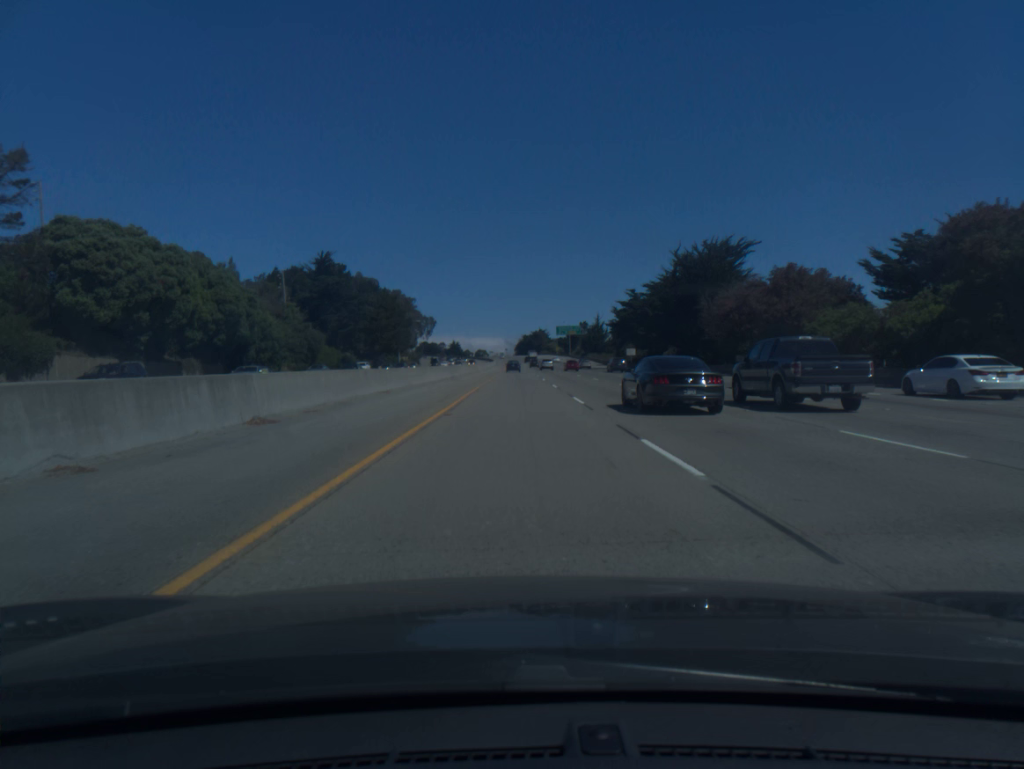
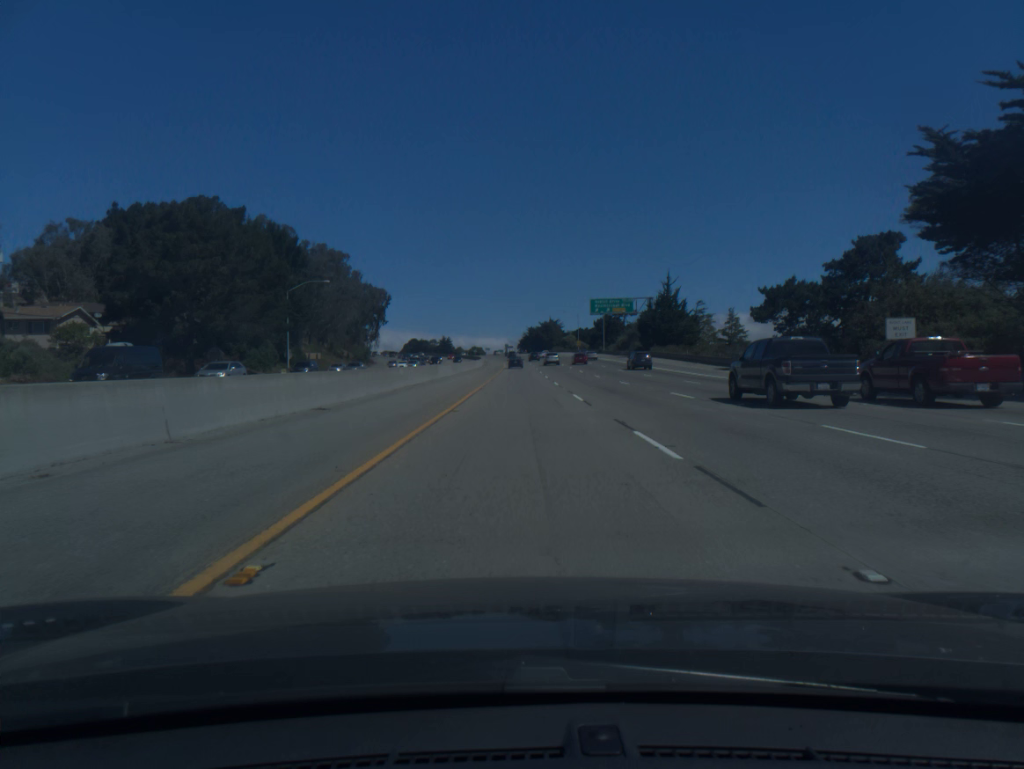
(-0.3, +100.8) m; 0°
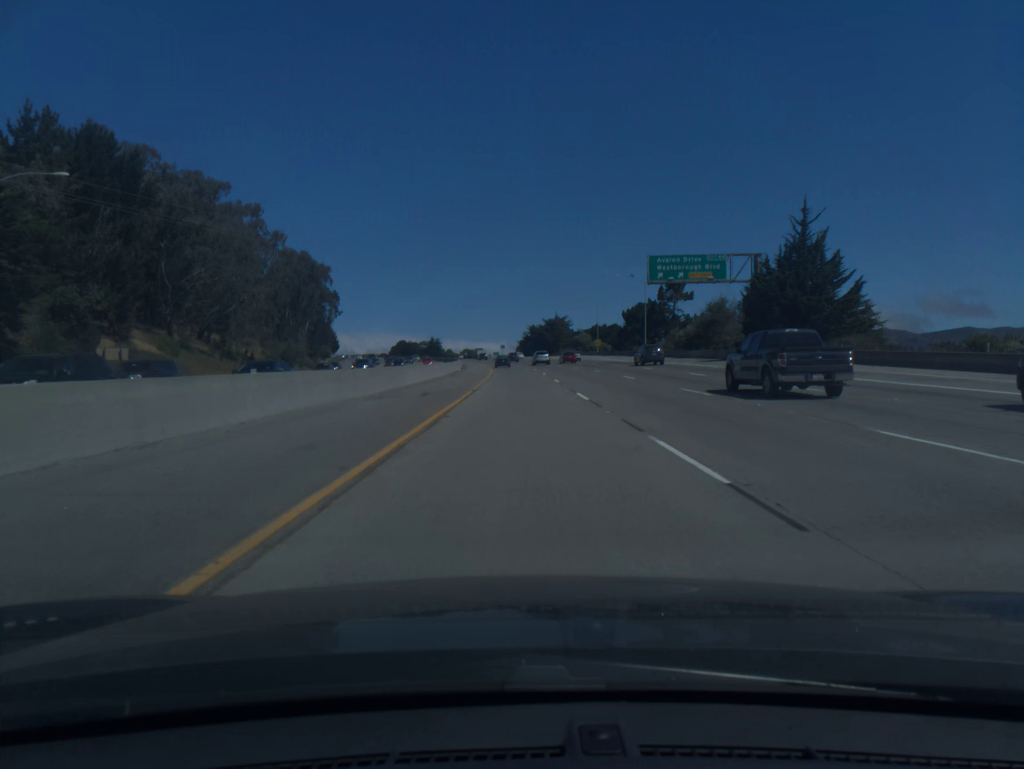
(0.0, +60.4) m; 0°
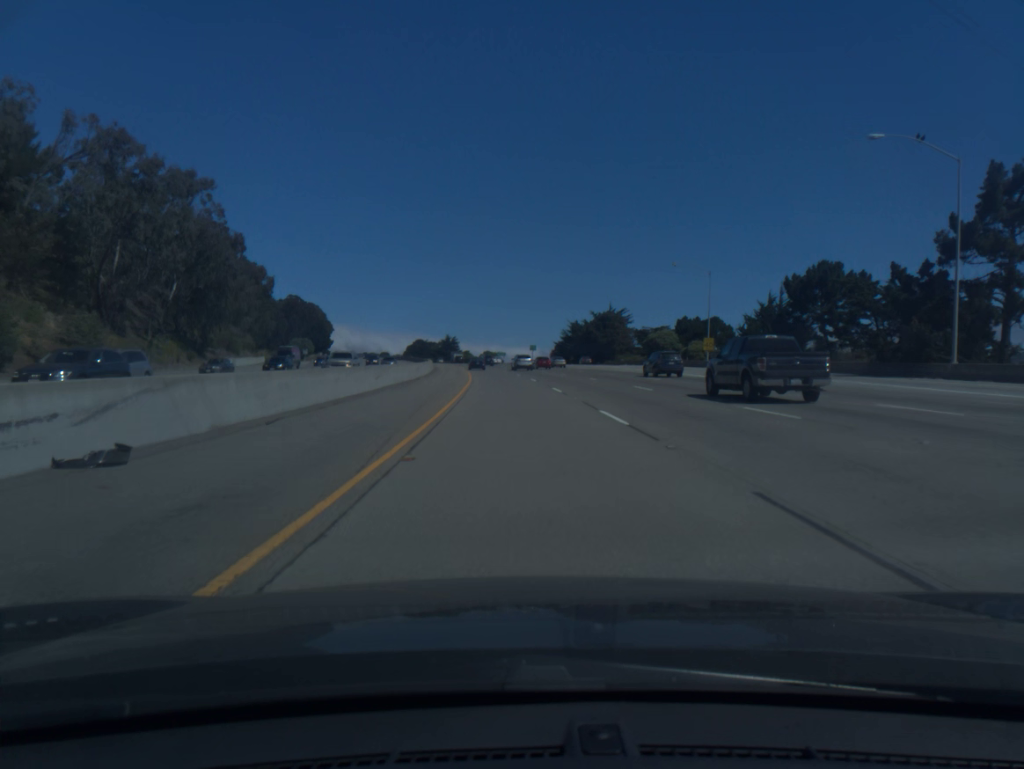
(-1.0, +80.2) m; -2°
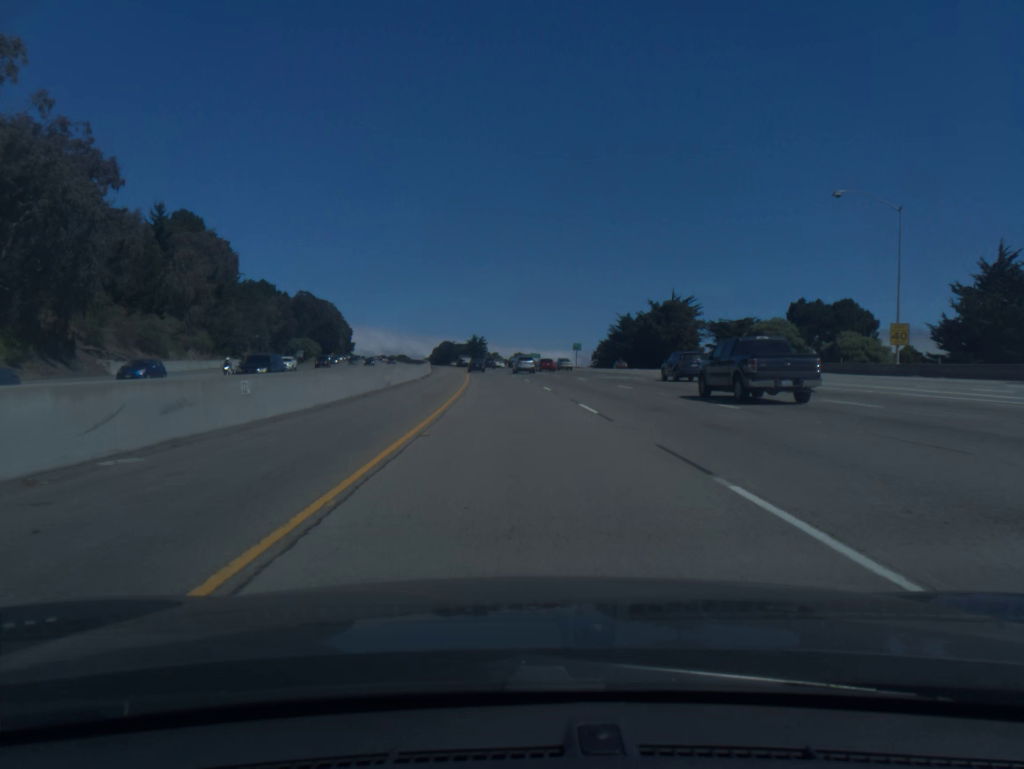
(-0.8, +40.0) m; -2°
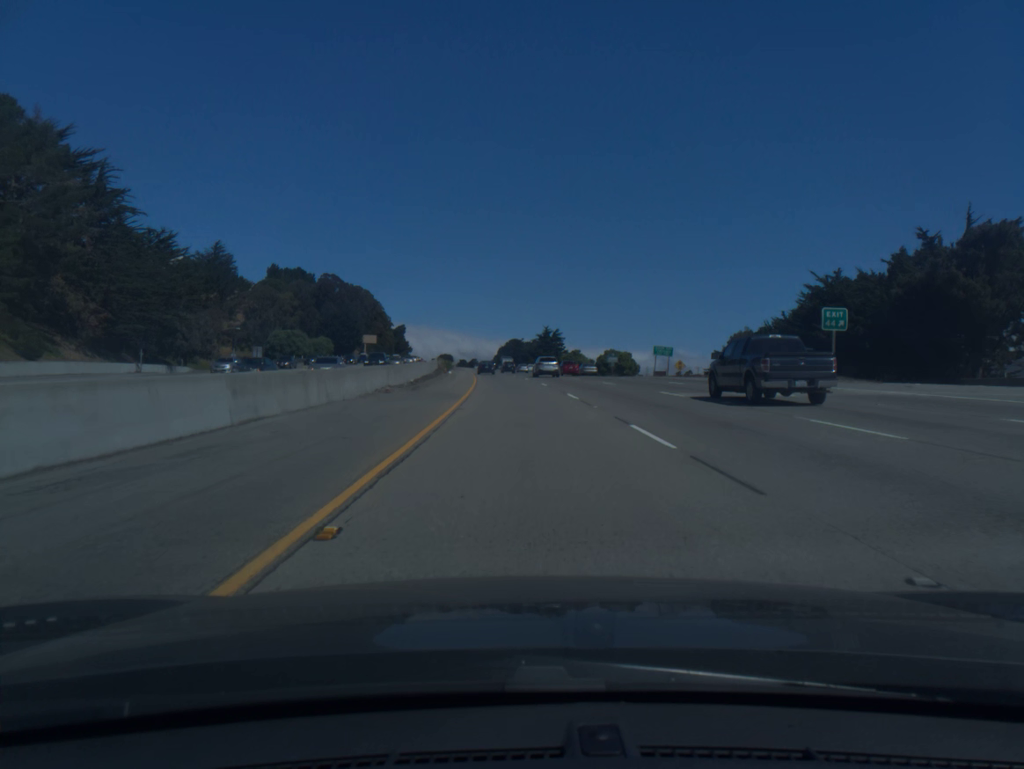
(-3.8, +80.1) m; -5°
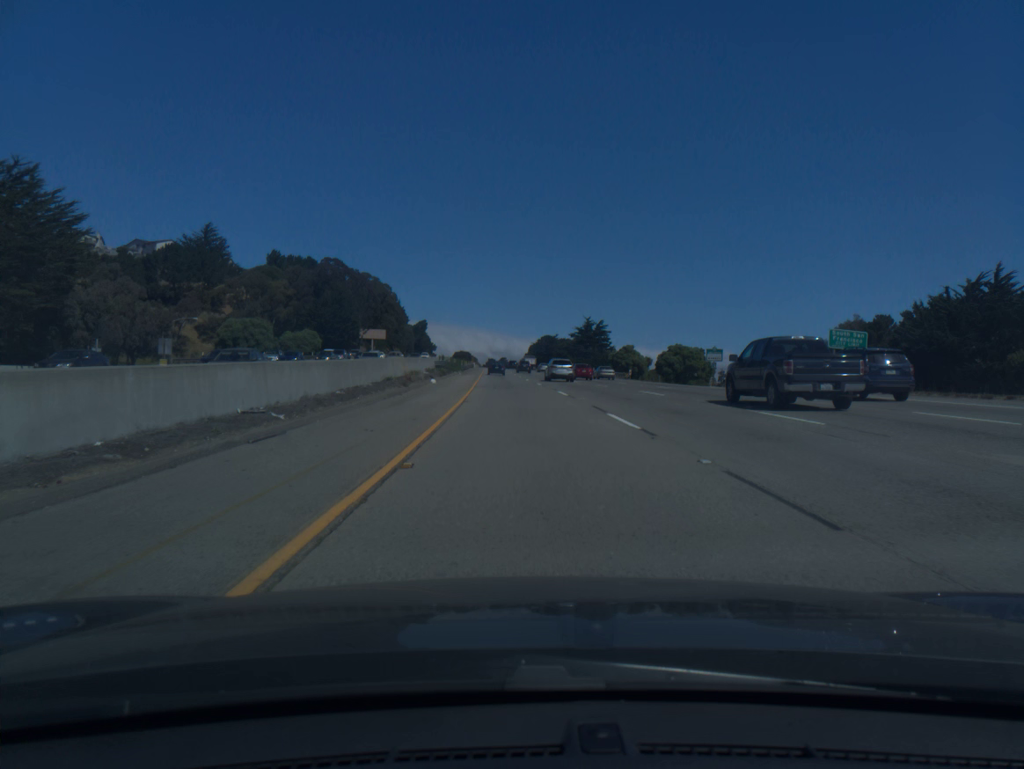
(-0.8, +40.2) m; -2°
